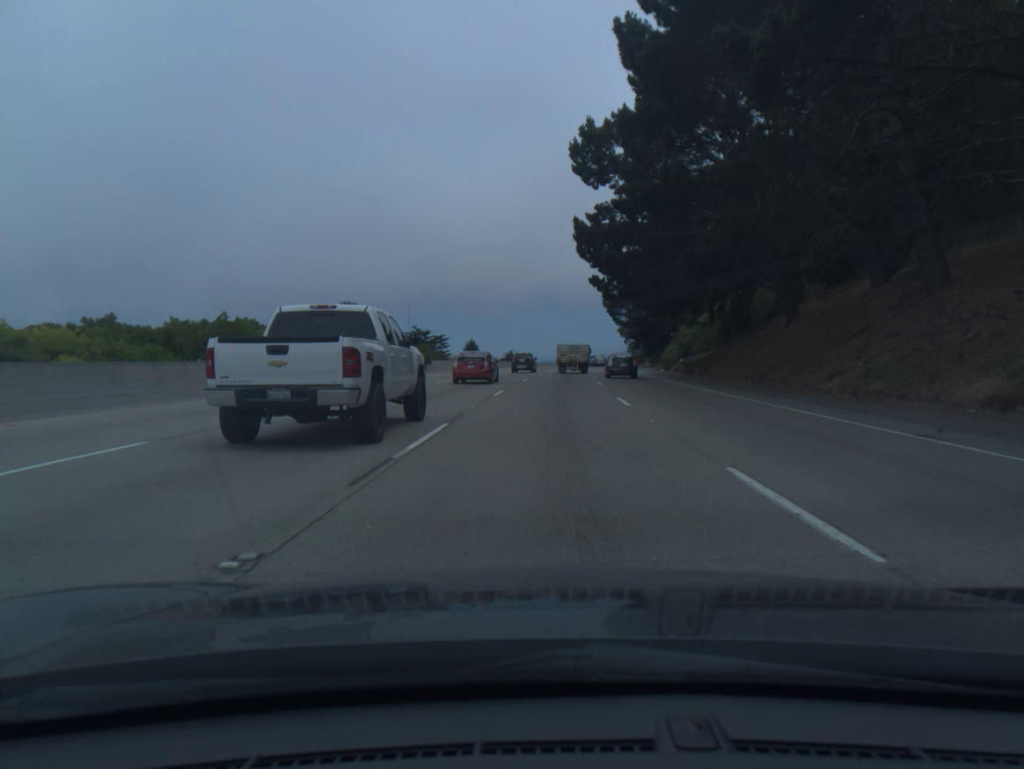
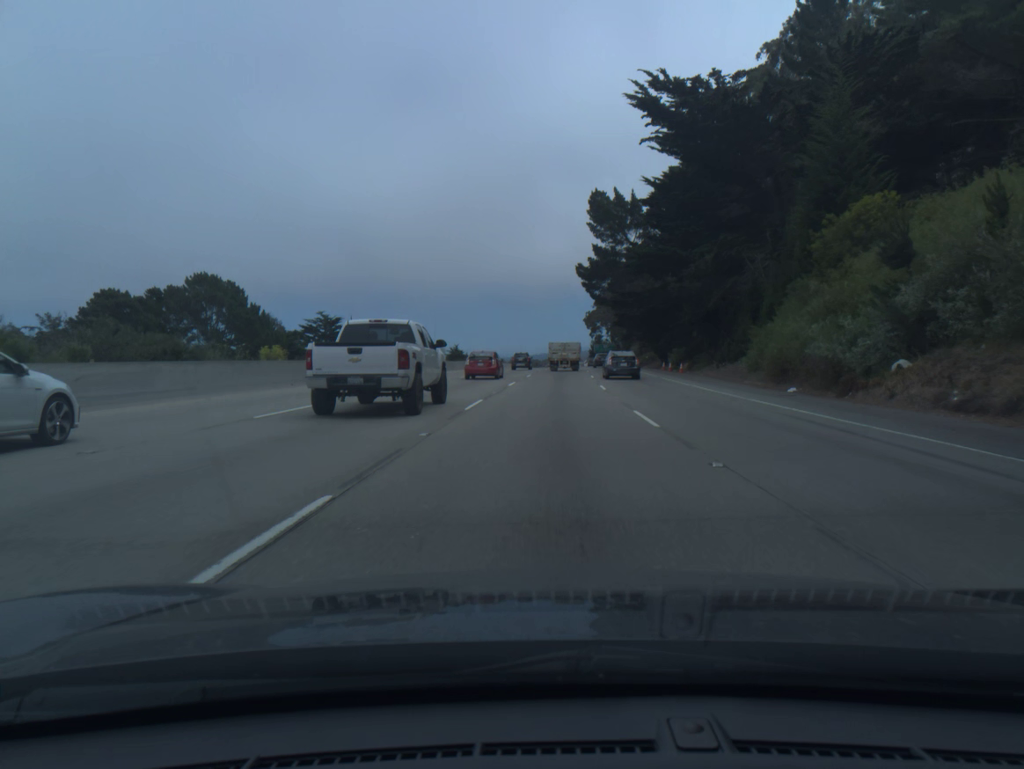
(+1.5, +50.1) m; +3°
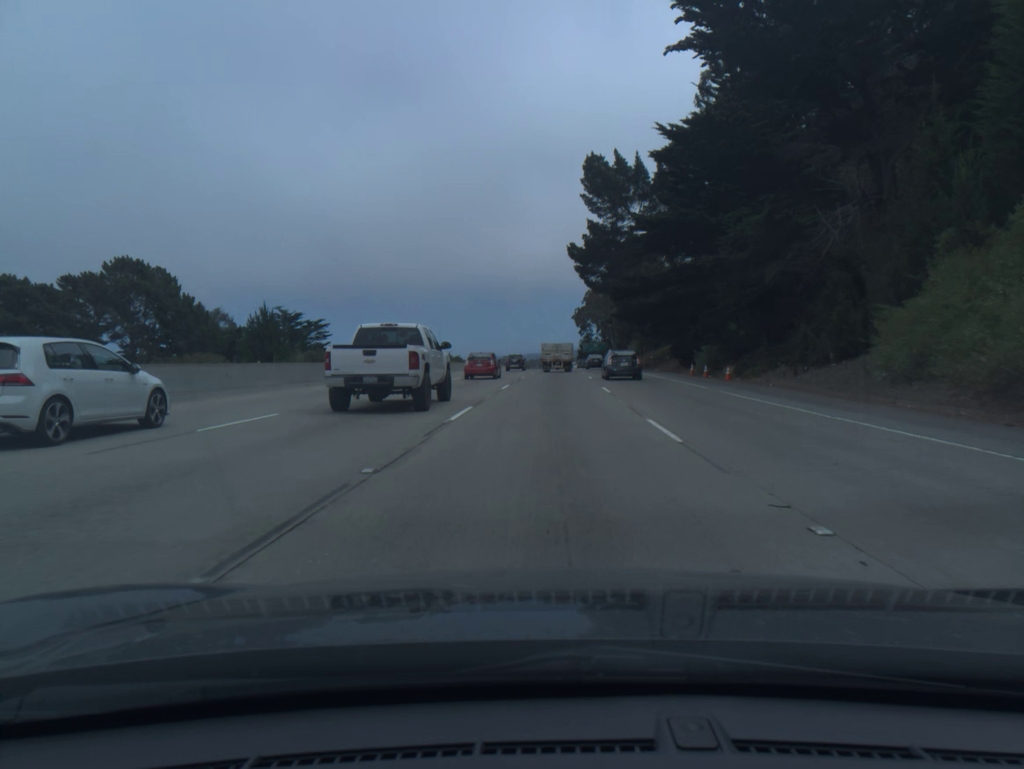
(+0.2, +16.8) m; +1°
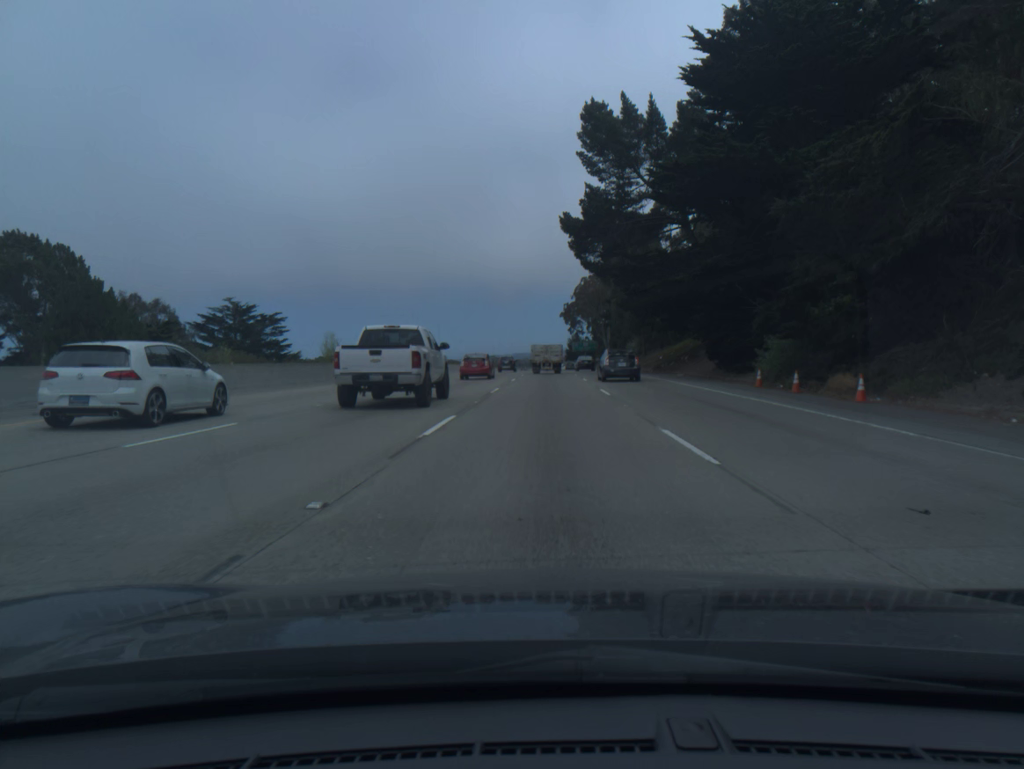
(+0.1, +16.8) m; +1°
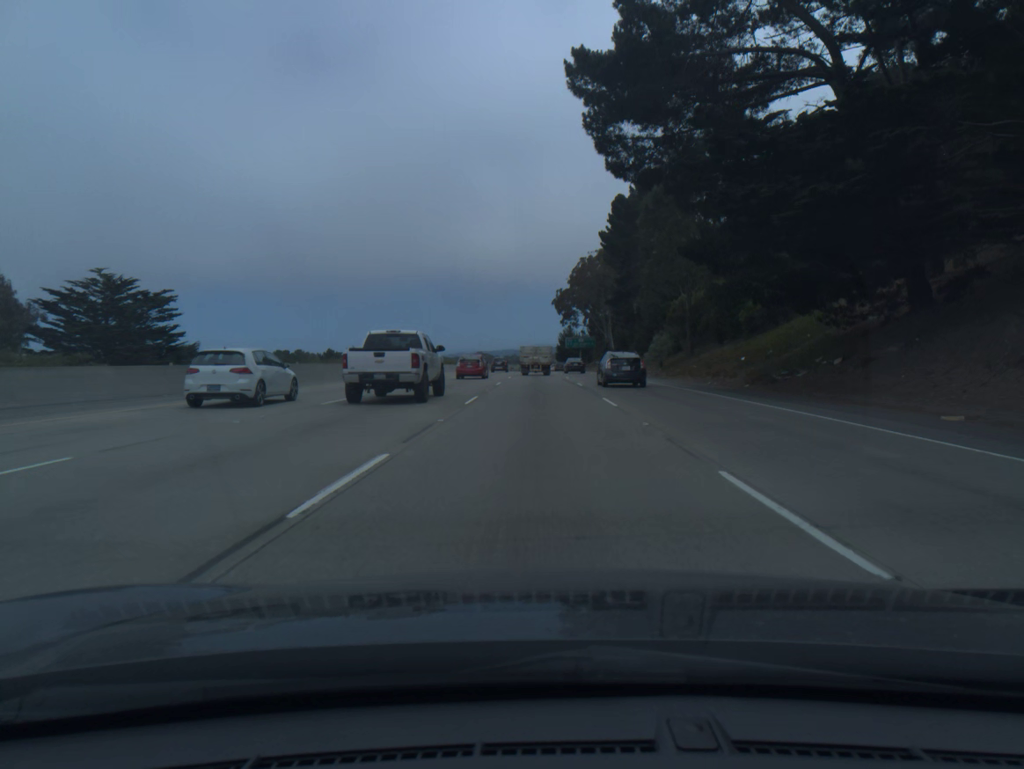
(+0.3, +33.8) m; +1°
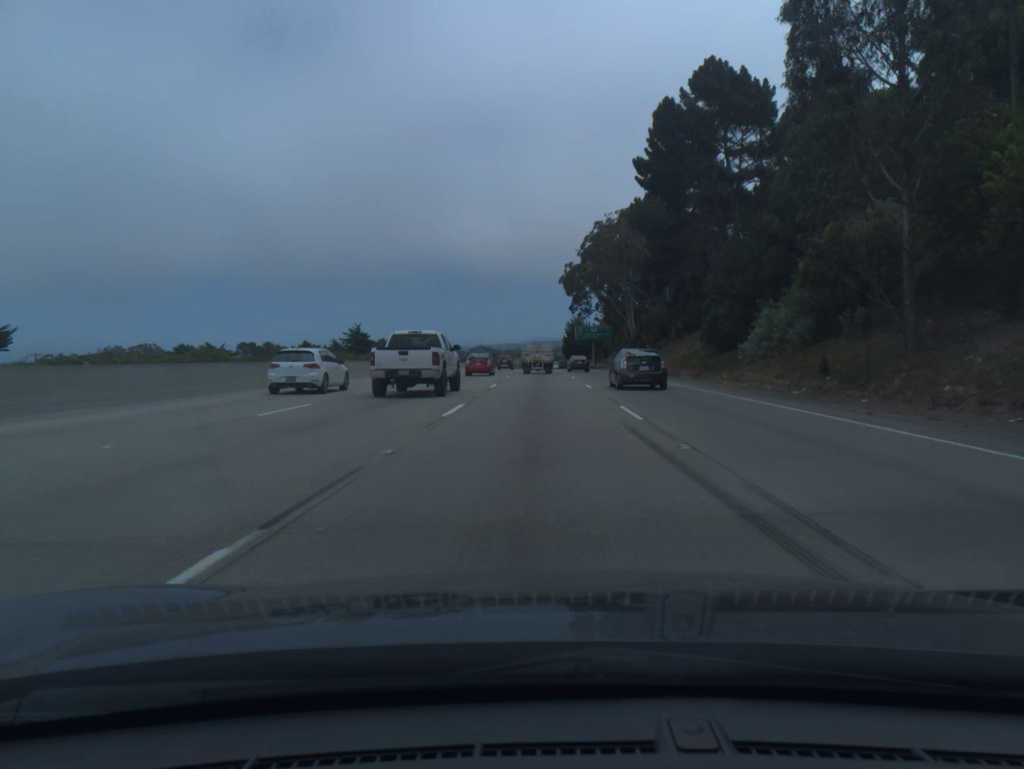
(0.0, +33.8) m; 0°
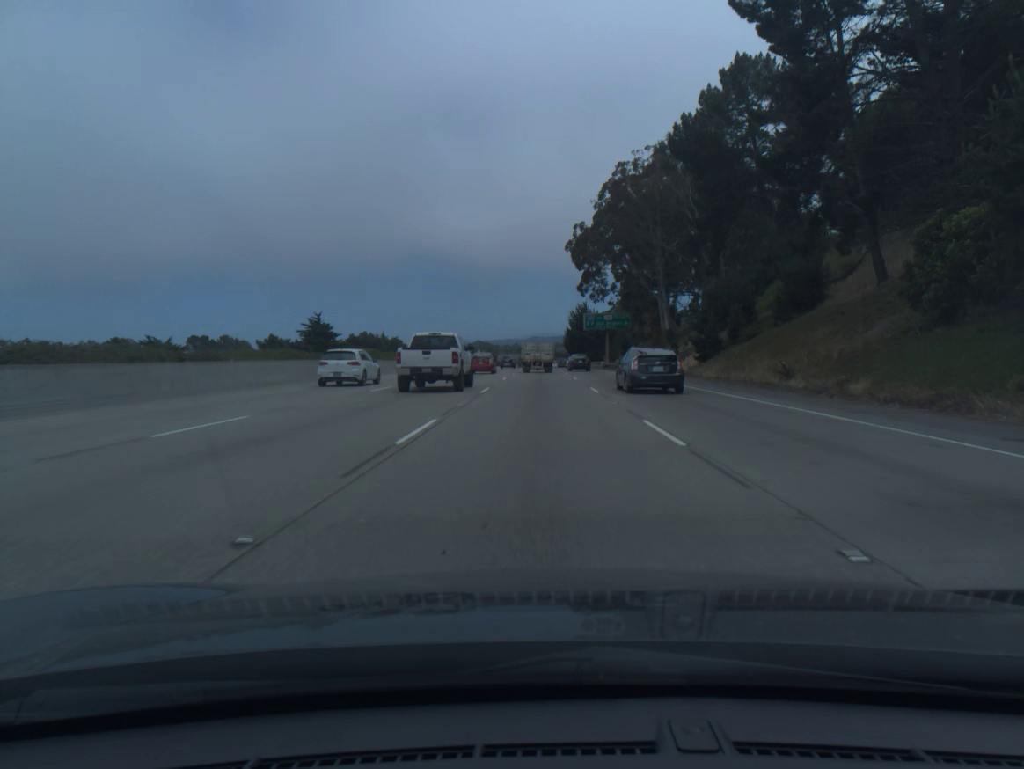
(0.0, +33.6) m; 0°
